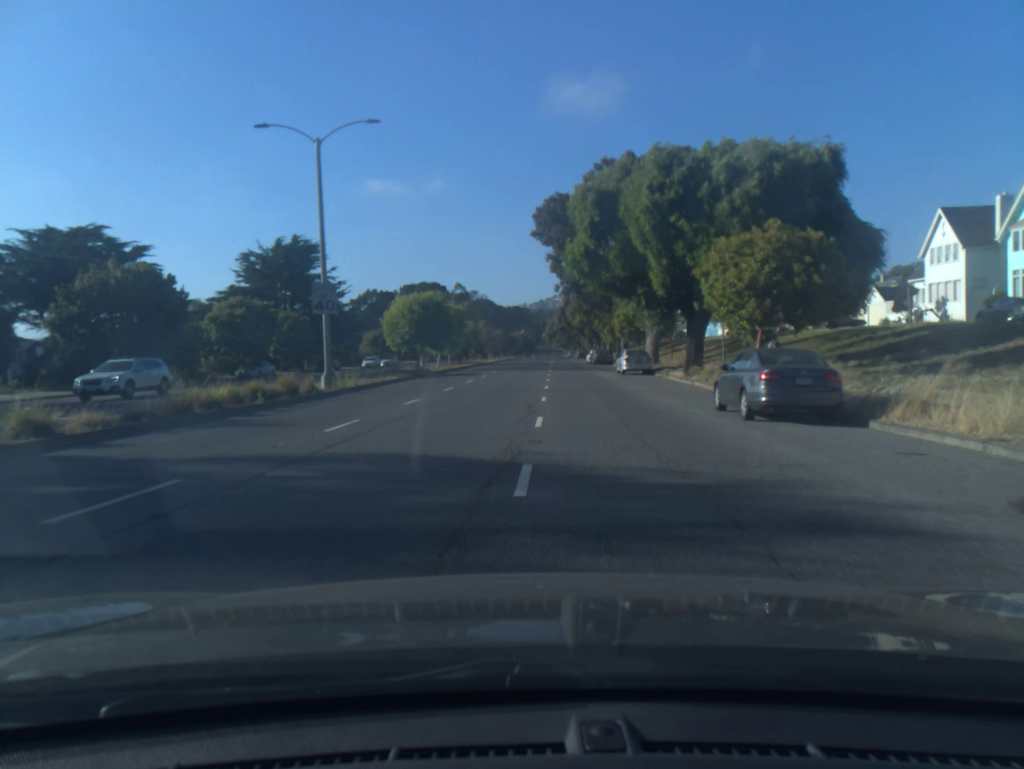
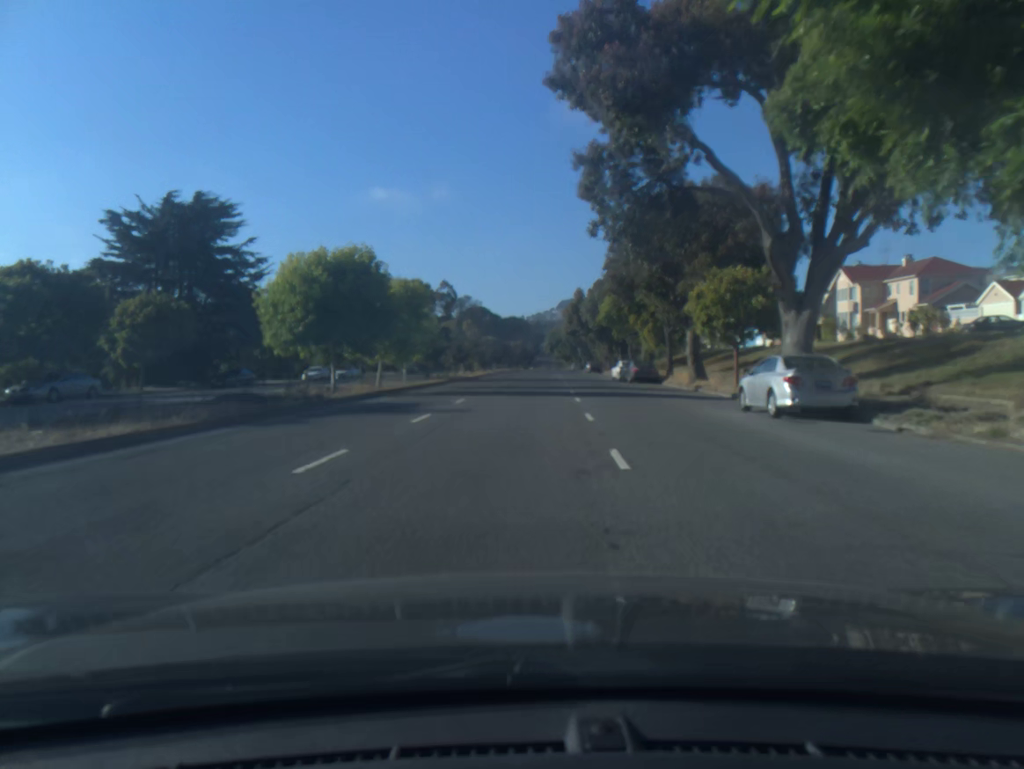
(0.0, +26.9) m; 0°
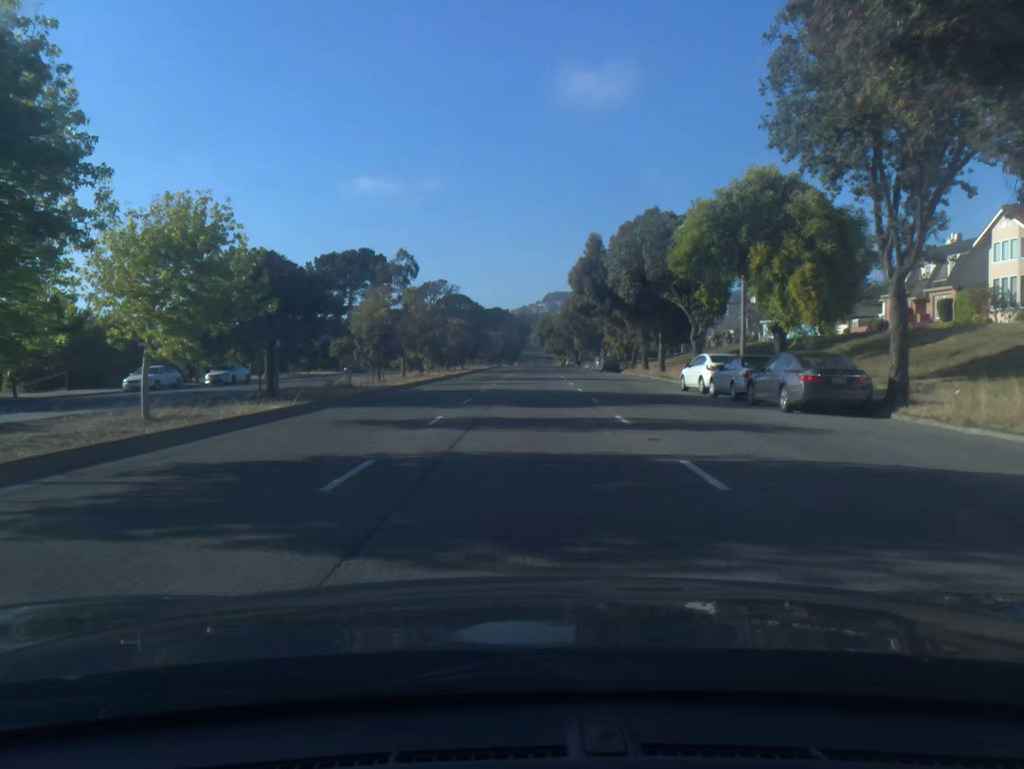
(+0.3, +30.4) m; +1°
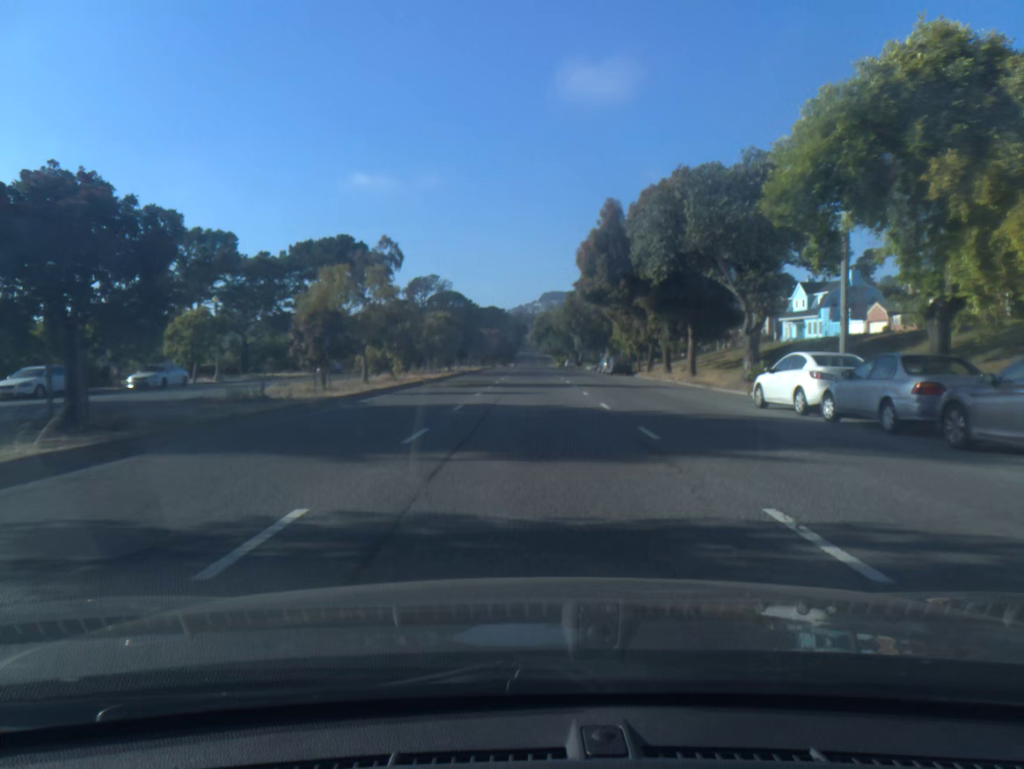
(0.0, +10.1) m; 0°
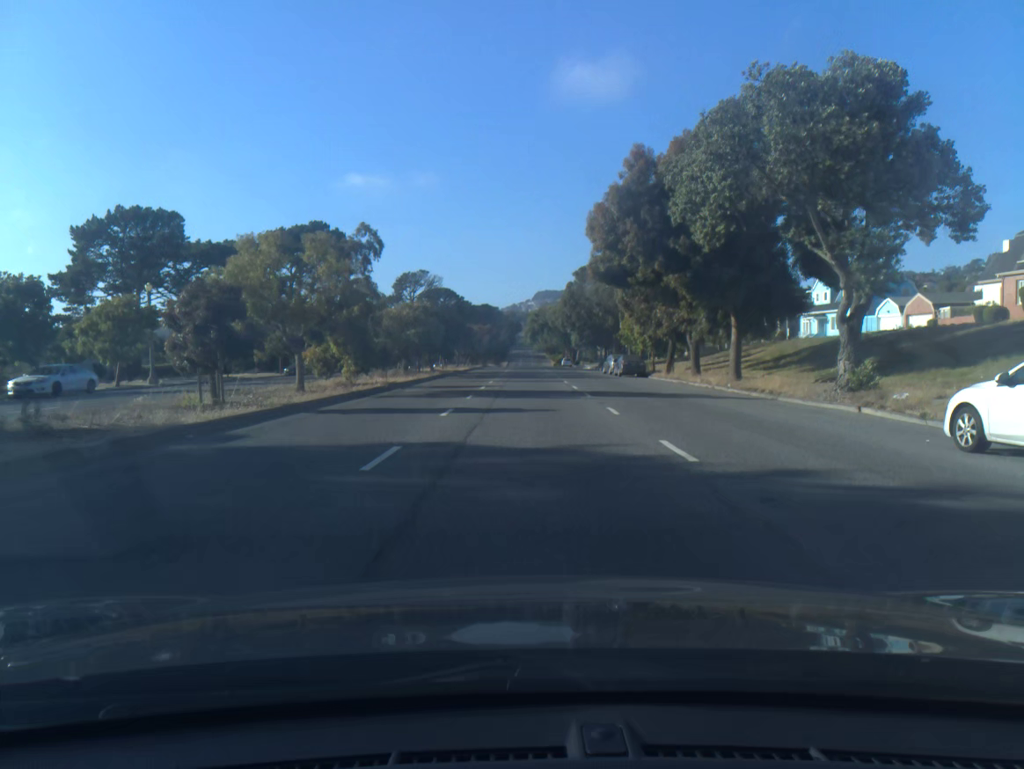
(0.0, +9.9) m; 0°
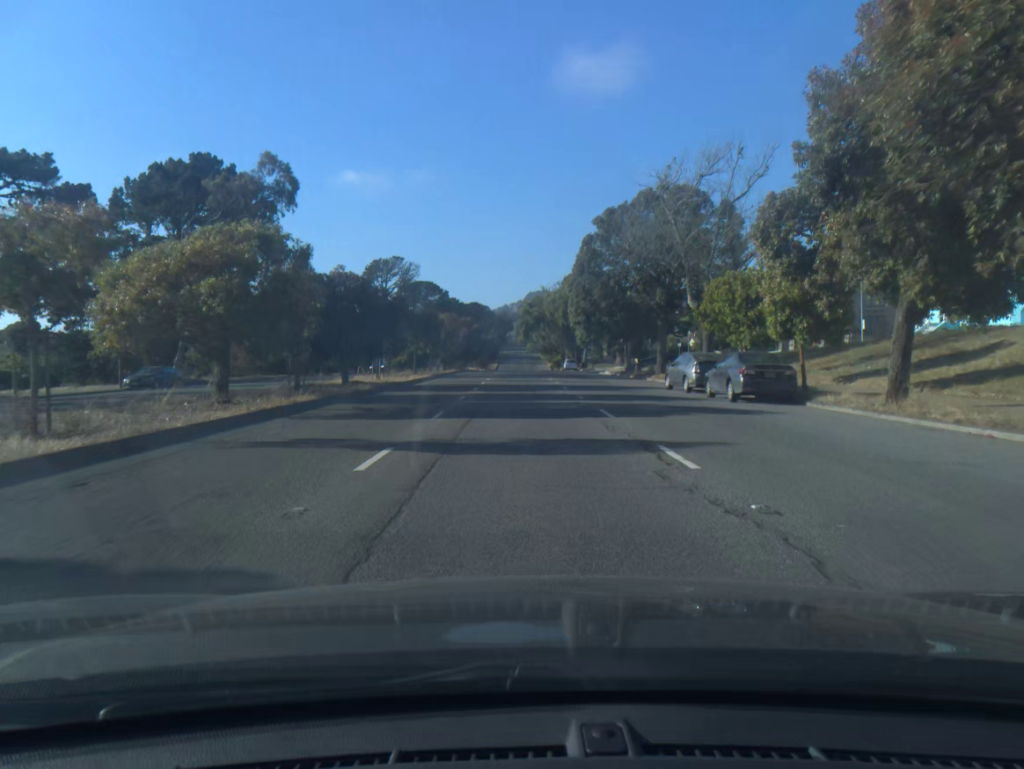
(+0.3, +29.1) m; +1°
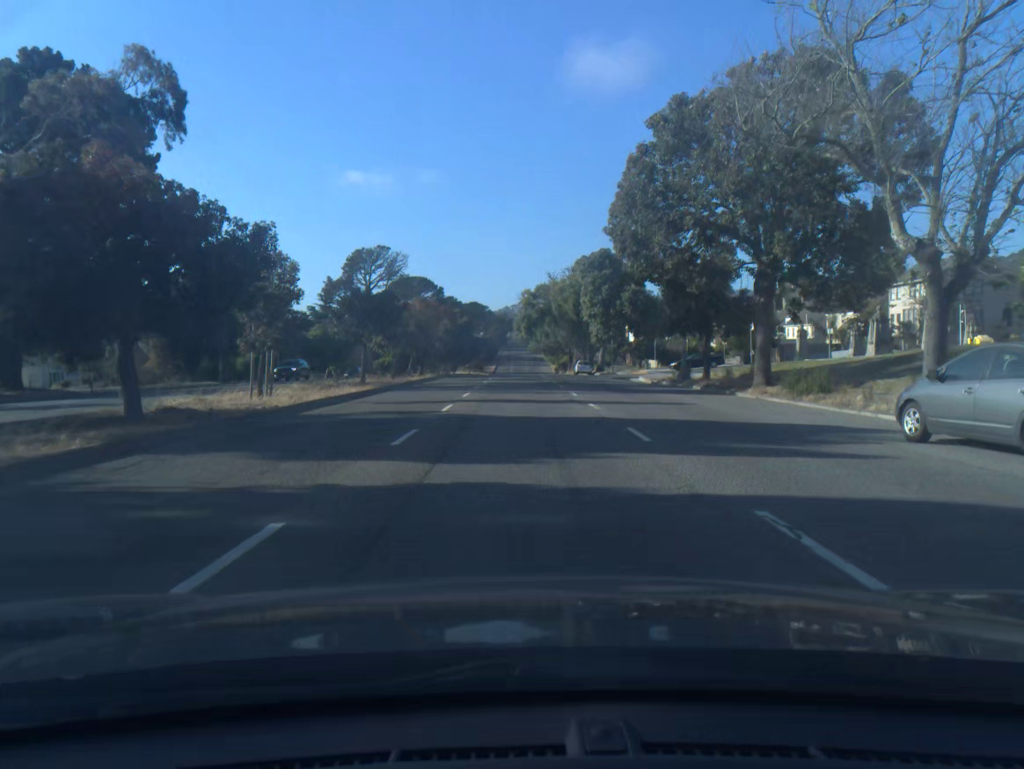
(0.0, +19.4) m; 0°
